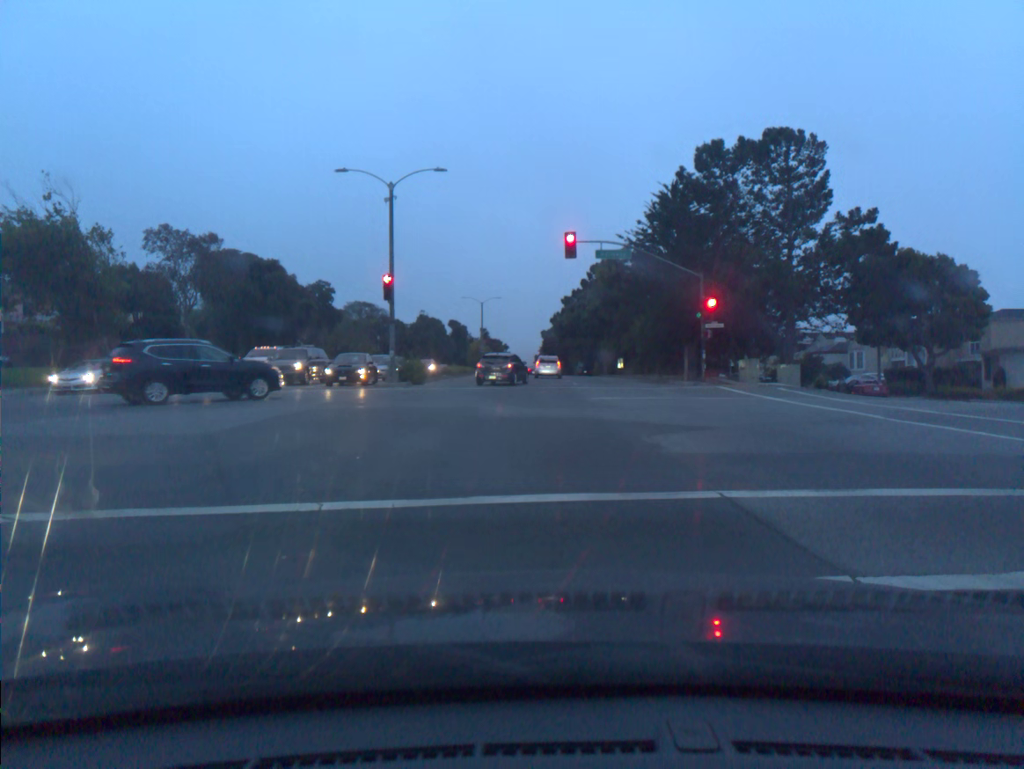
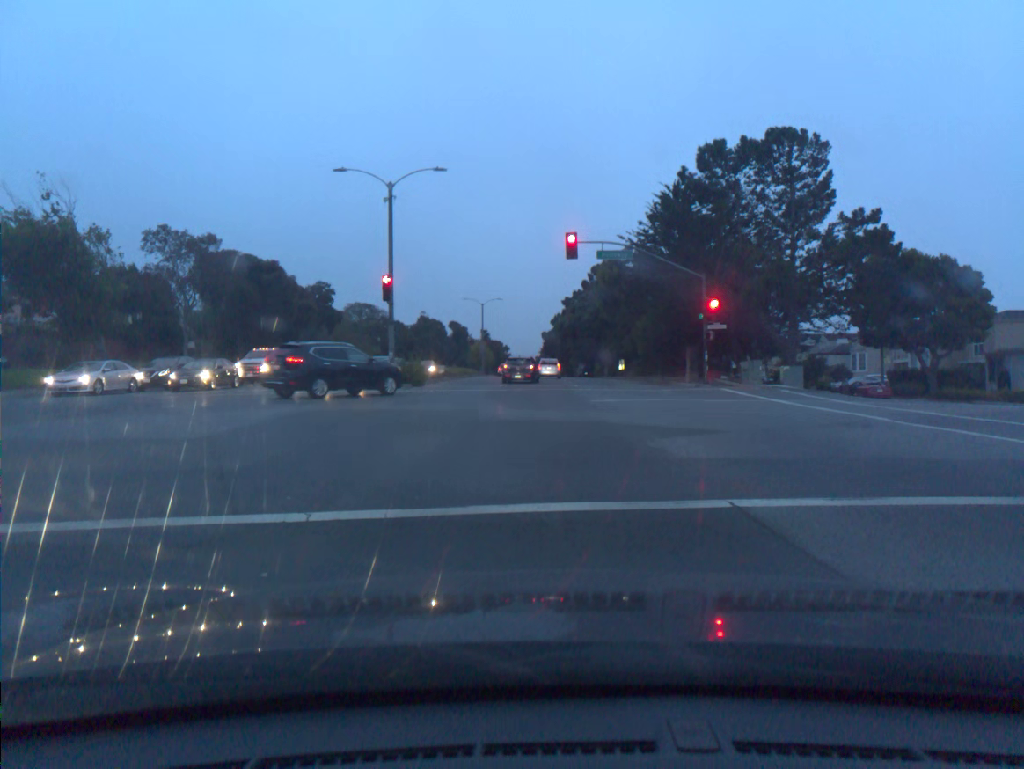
(0.0, +0.3) m; 0°
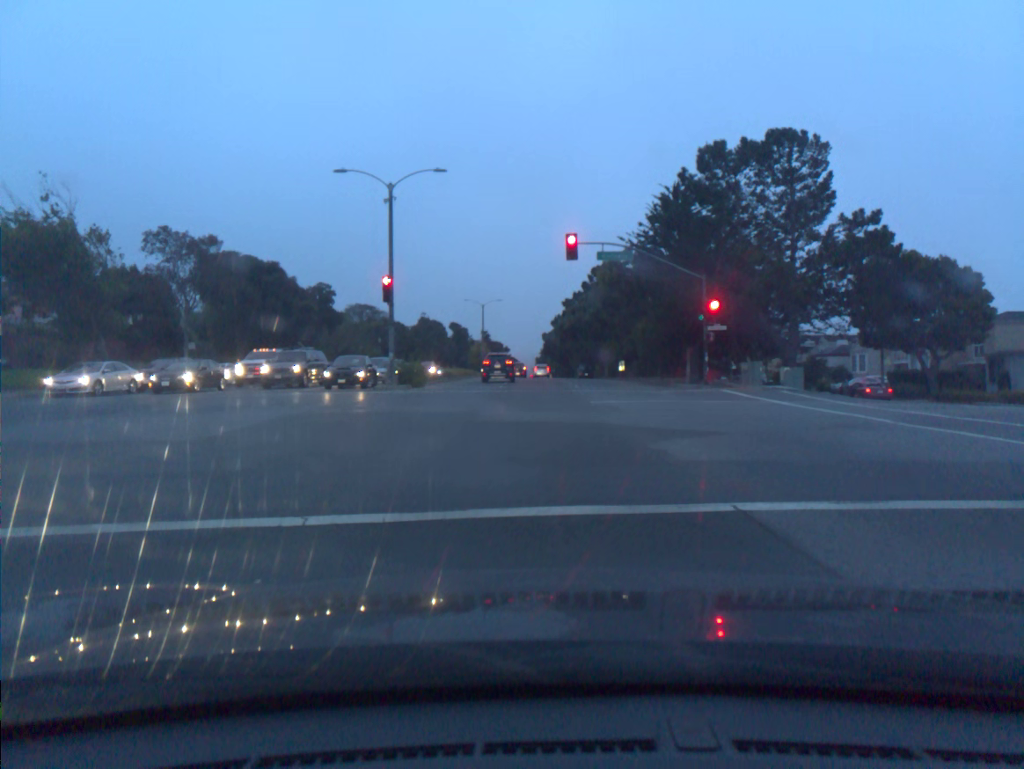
(0.0, +0.1) m; 0°
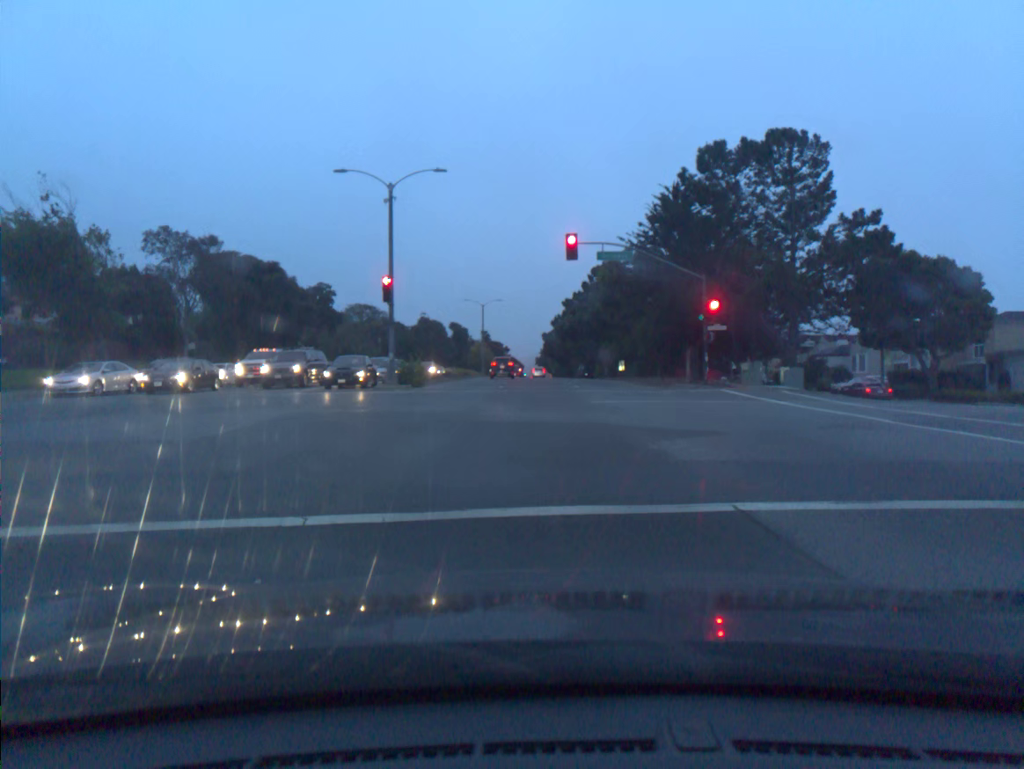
(0.0, 0.0) m; 0°
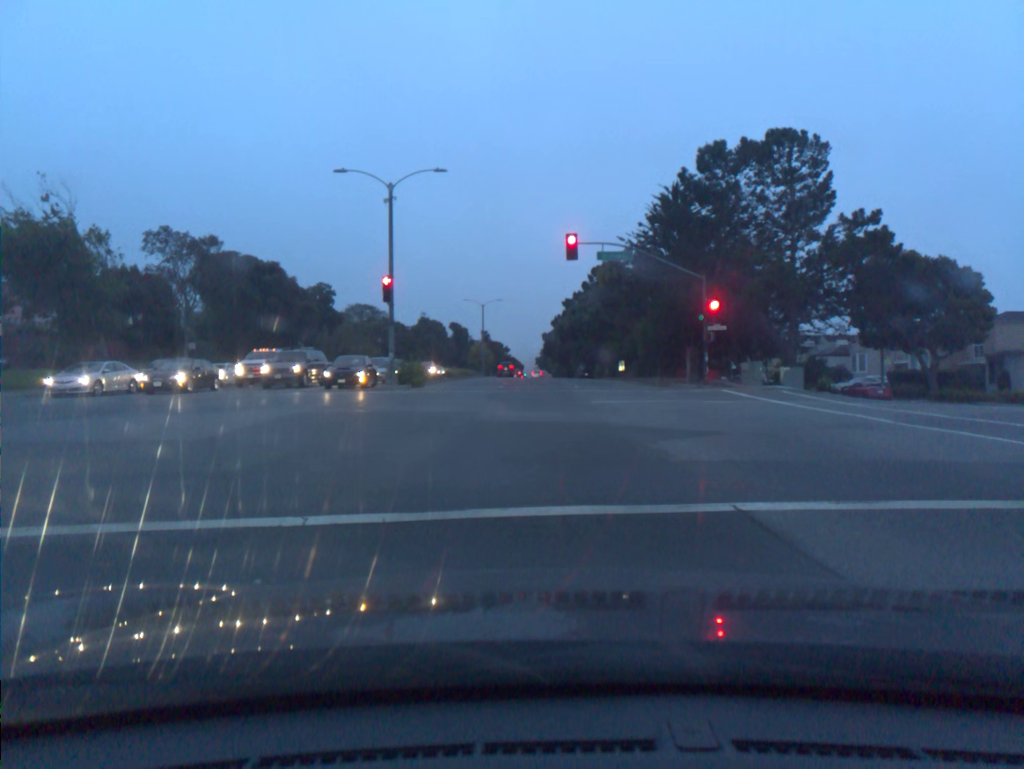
(0.0, 0.0) m; 0°
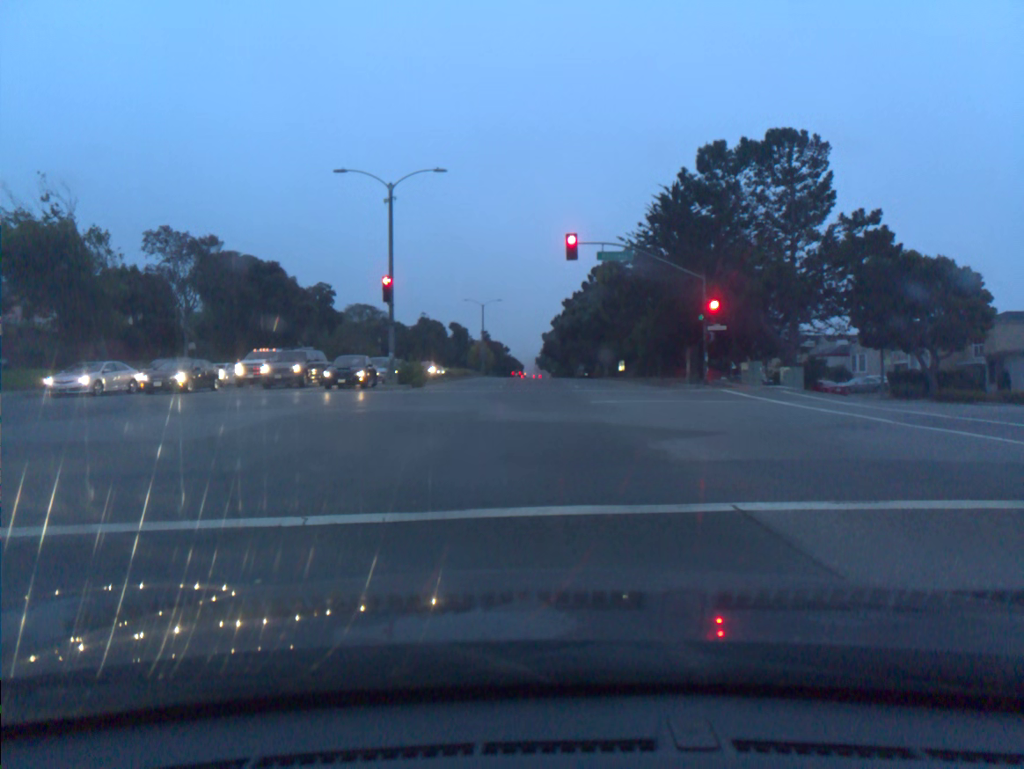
(0.0, 0.0) m; 0°
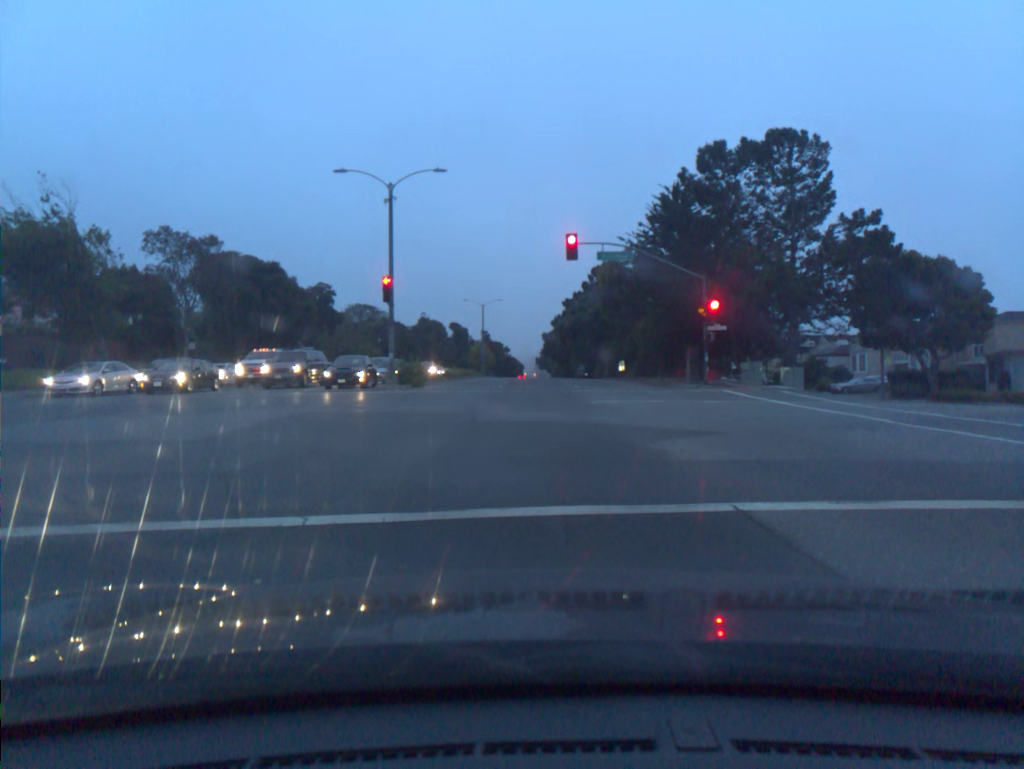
(0.0, 0.0) m; 0°
